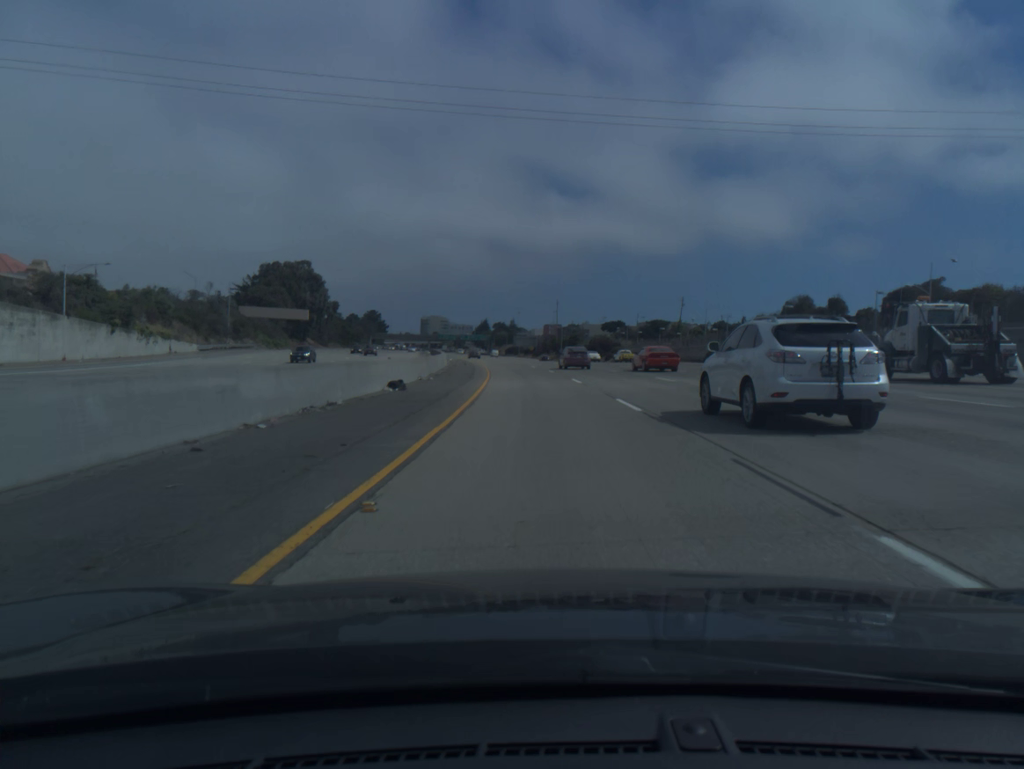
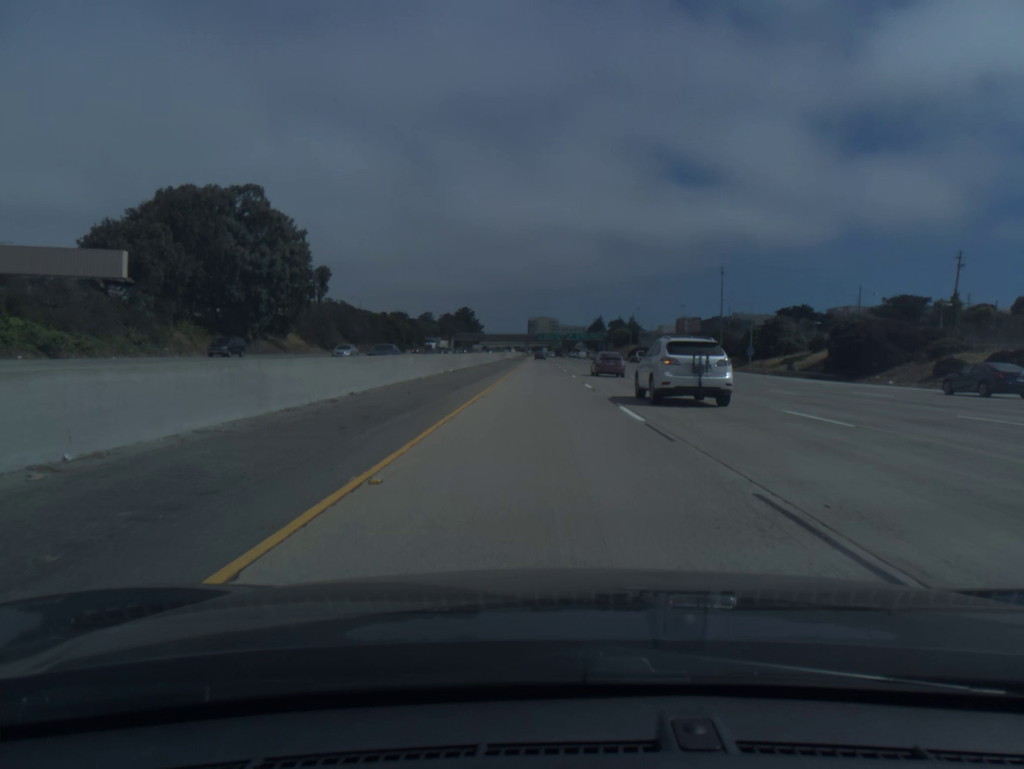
(-7.7, +100.3) m; -8°
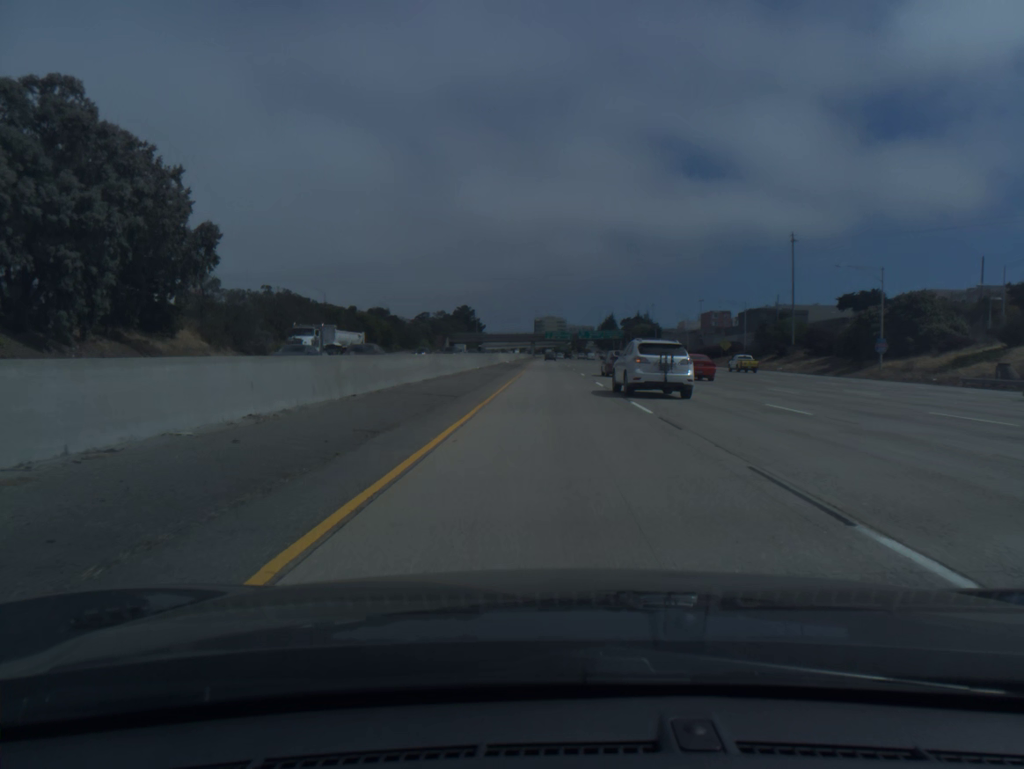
(-0.4, +40.4) m; -1°
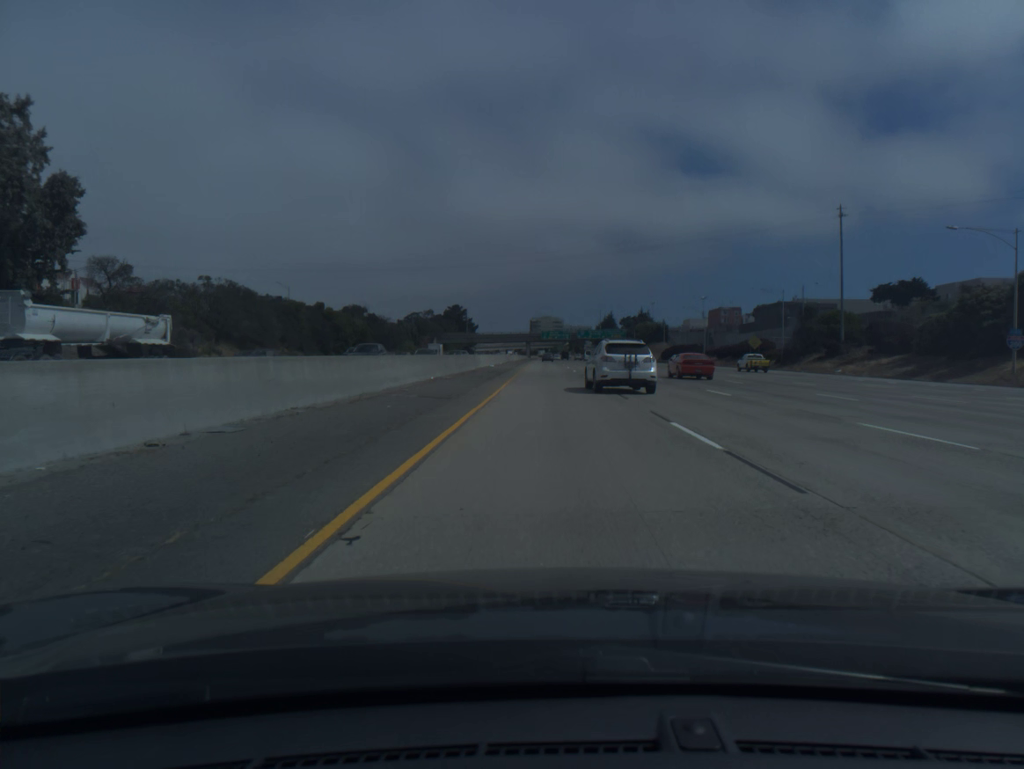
(0.0, +20.3) m; 0°
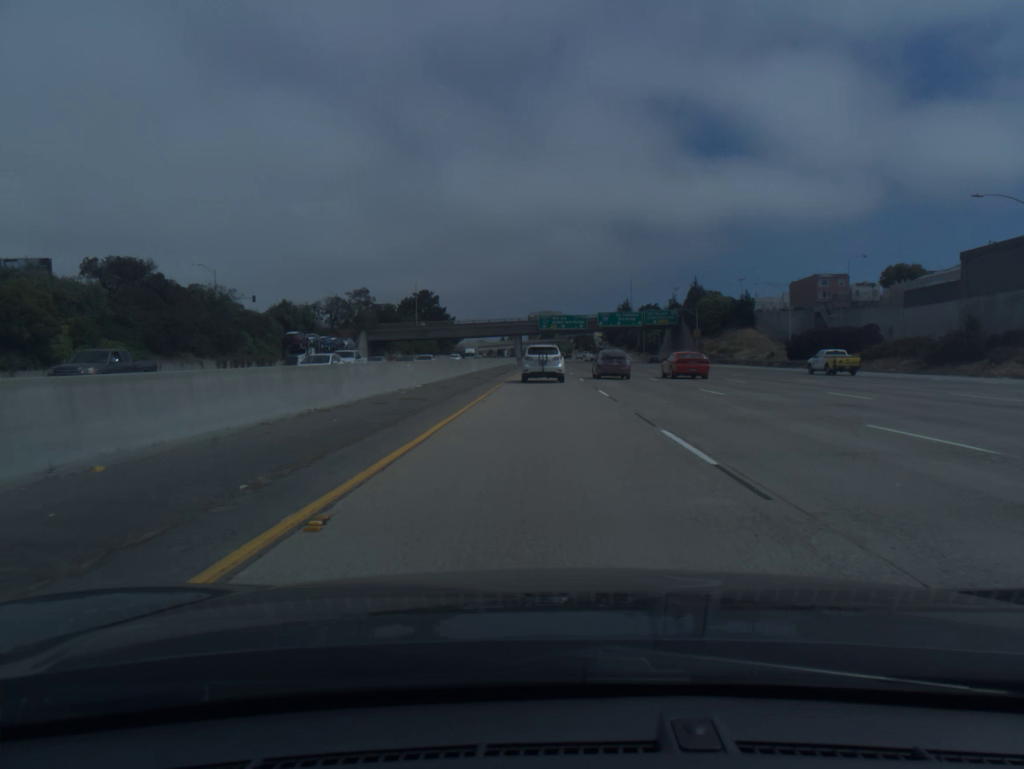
(+0.5, +101.5) m; 0°
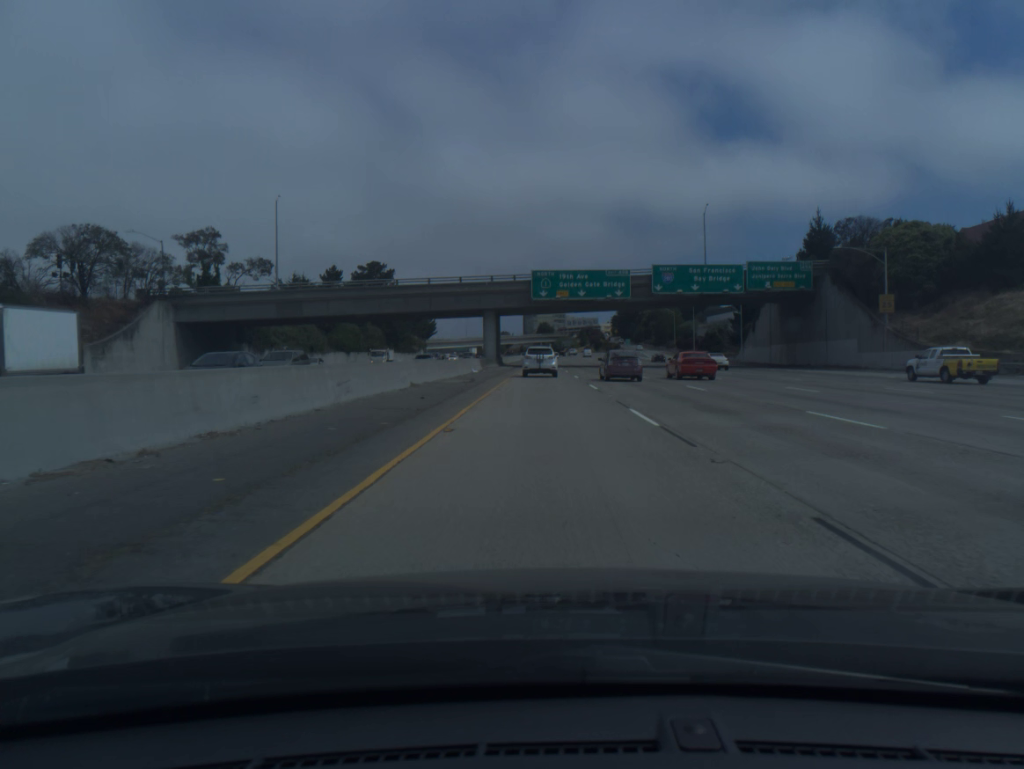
(0.0, +80.9) m; 0°
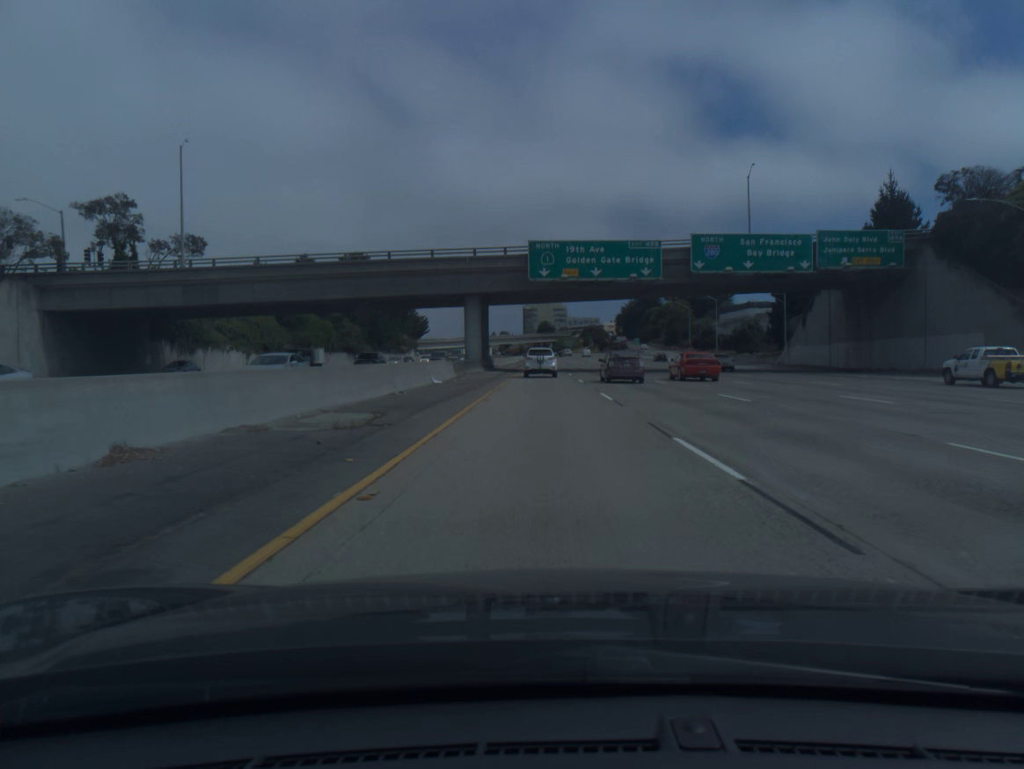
(0.0, +20.2) m; 0°
